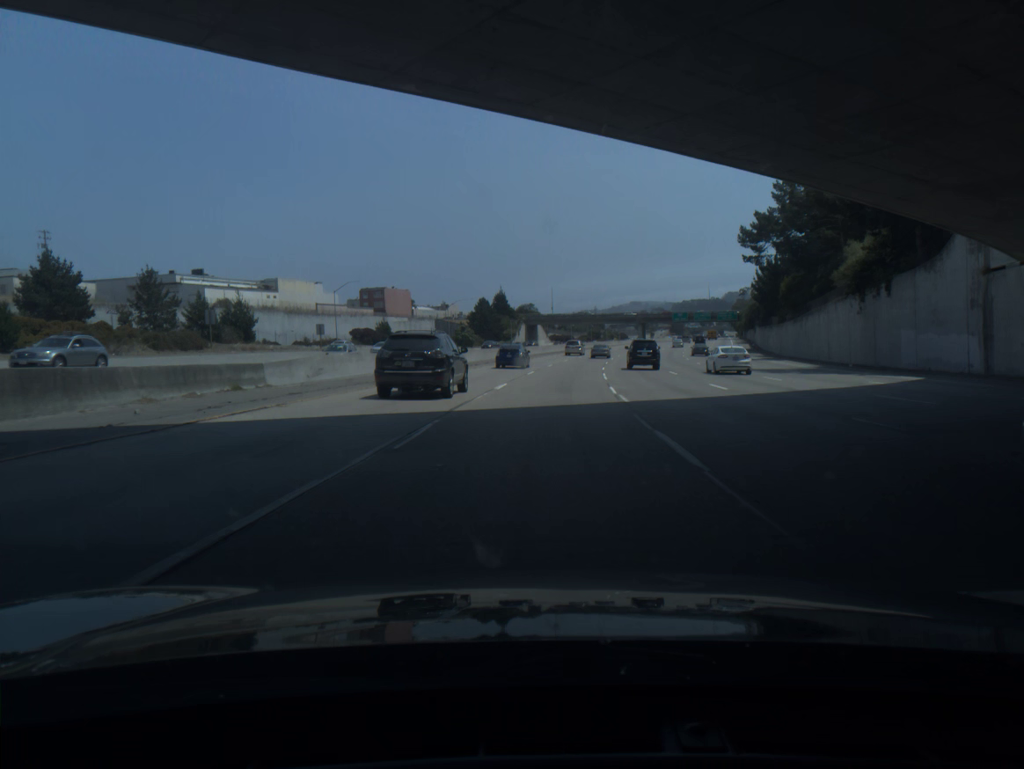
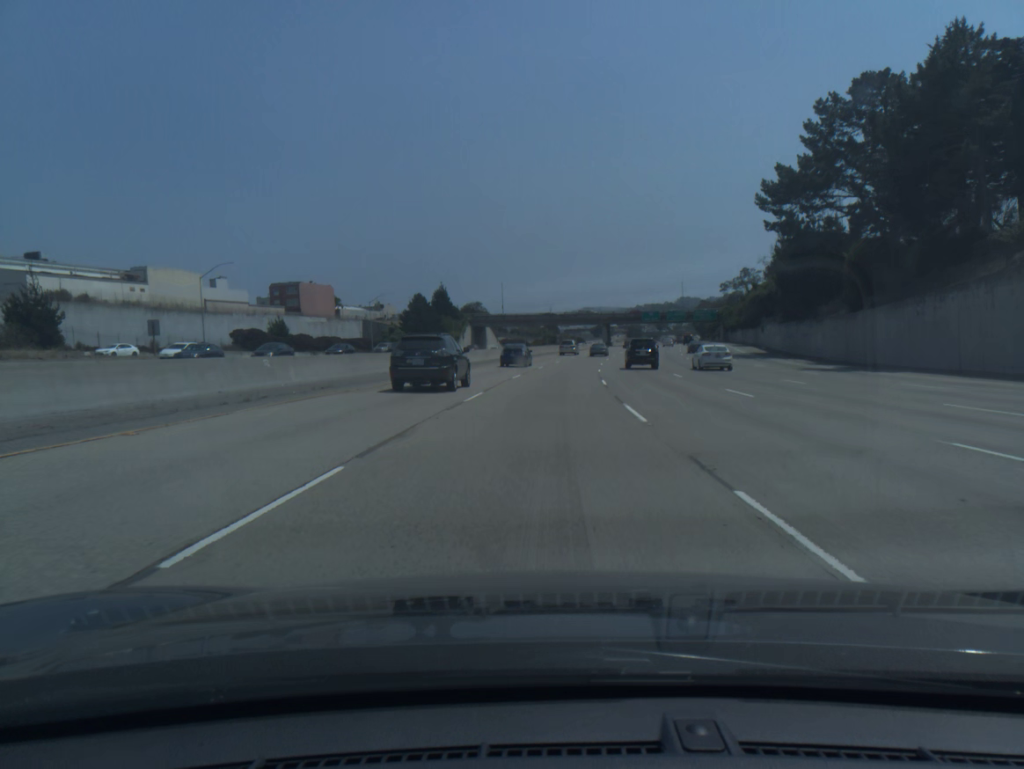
(+1.0, +34.3) m; +3°
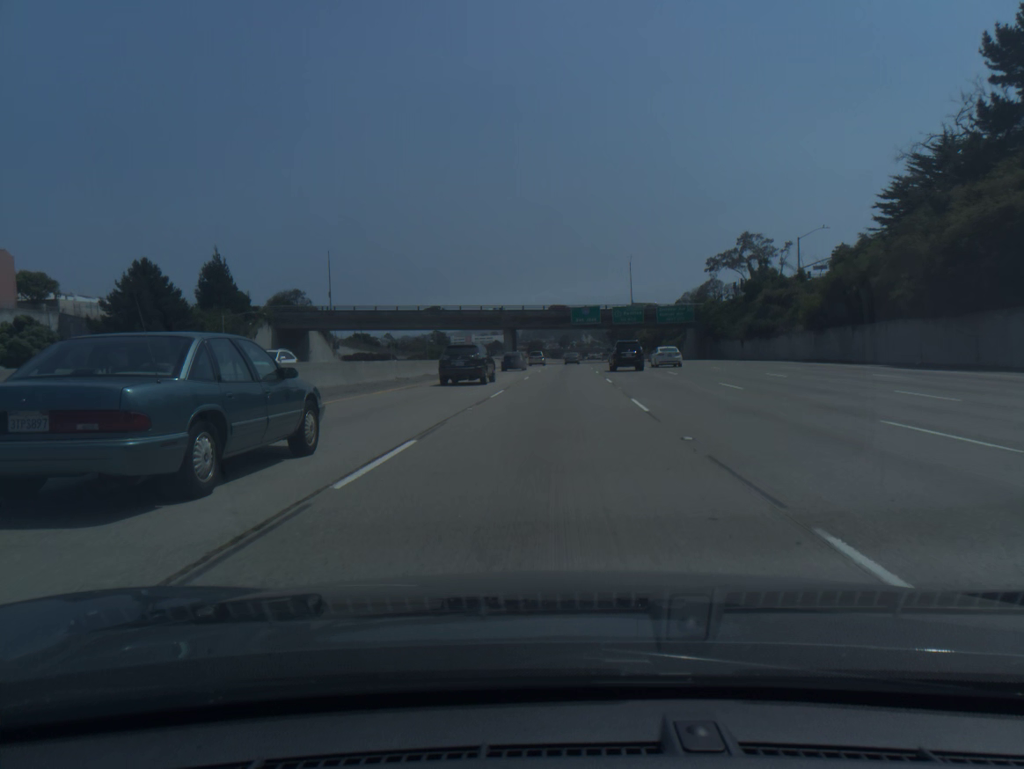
(+5.4, +84.8) m; +7°
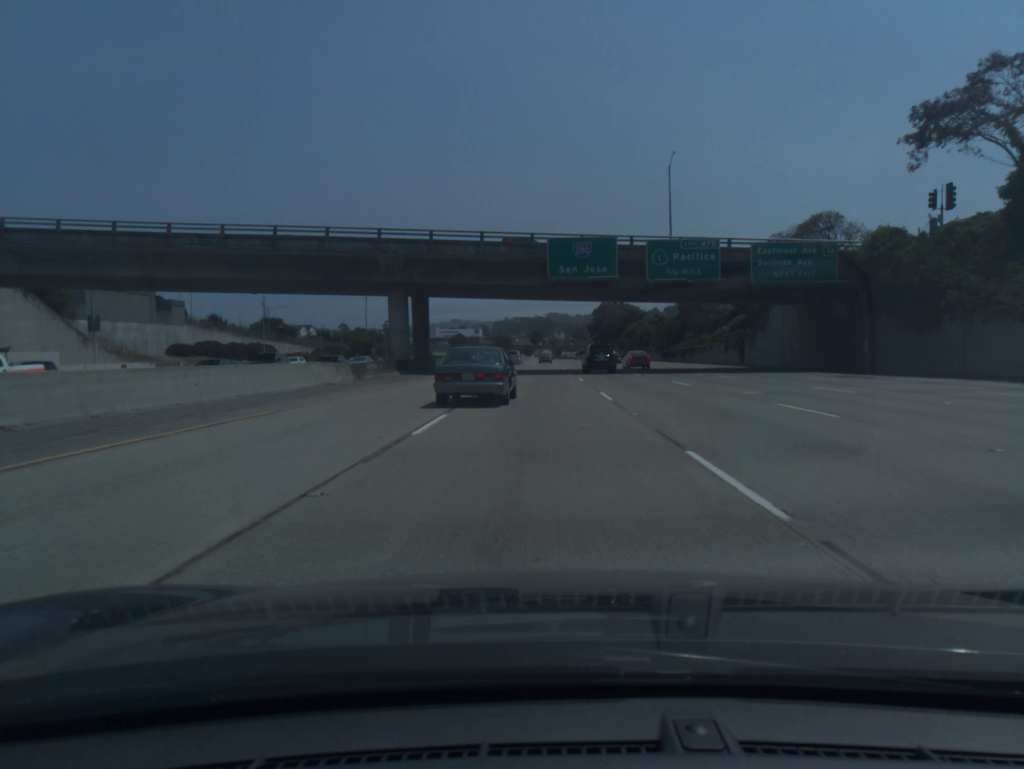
(+2.3, +68.4) m; +2°
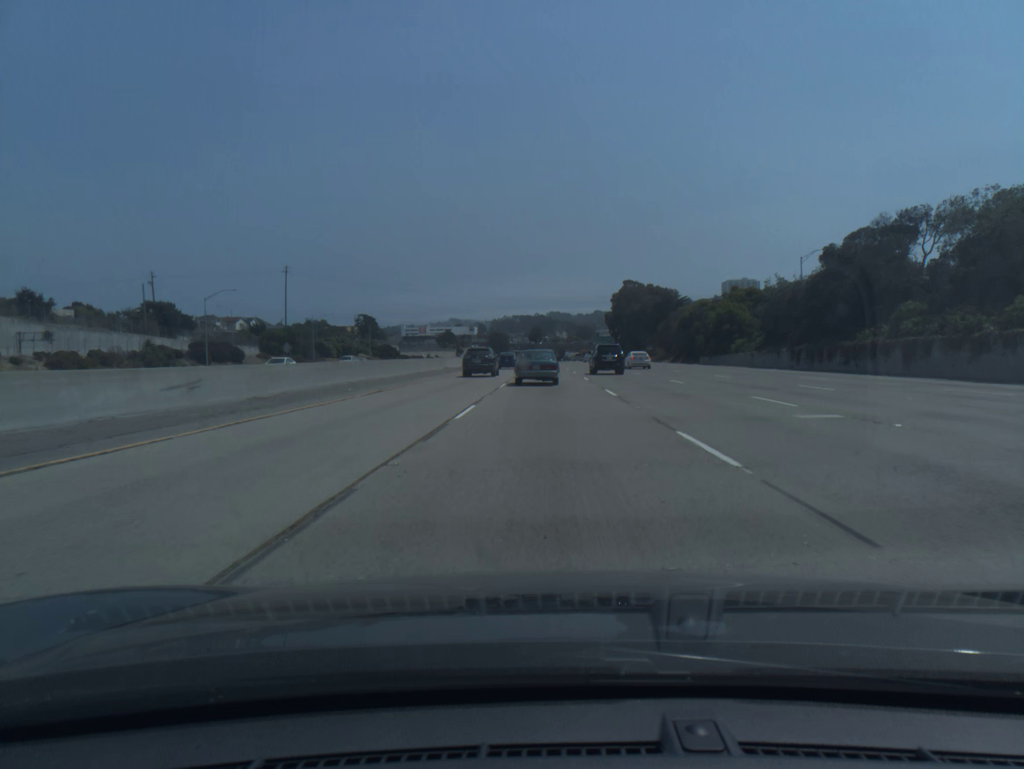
(-0.4, +70.6) m; 0°
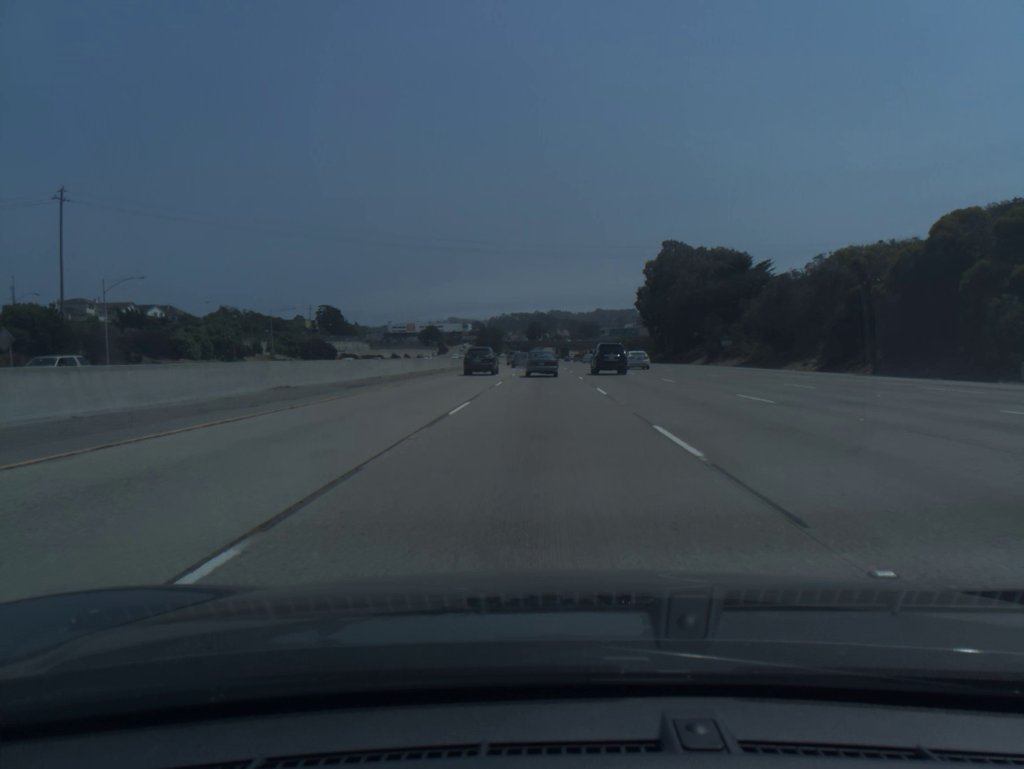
(+0.3, +72.0) m; 0°
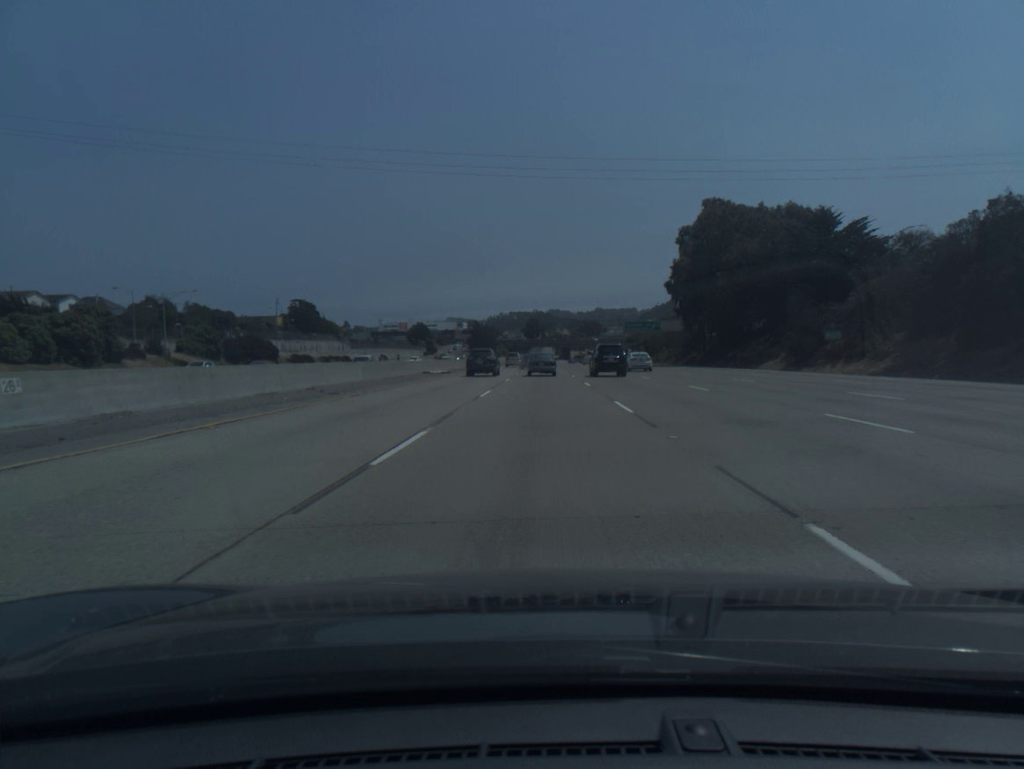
(0.0, +36.4) m; 0°
